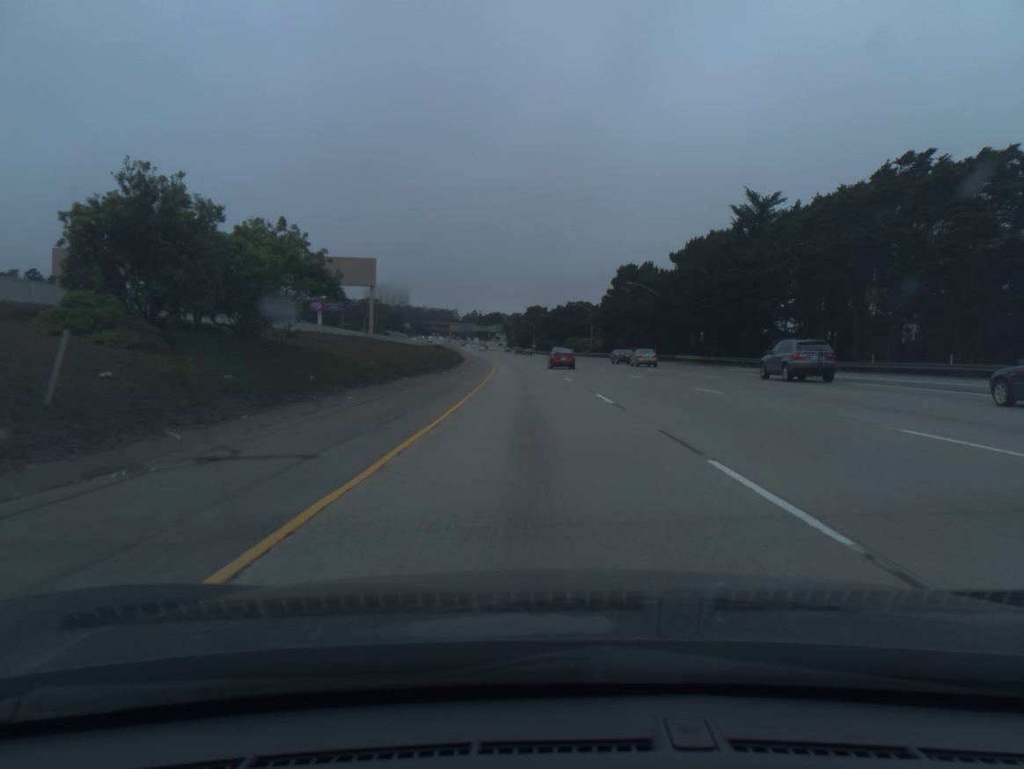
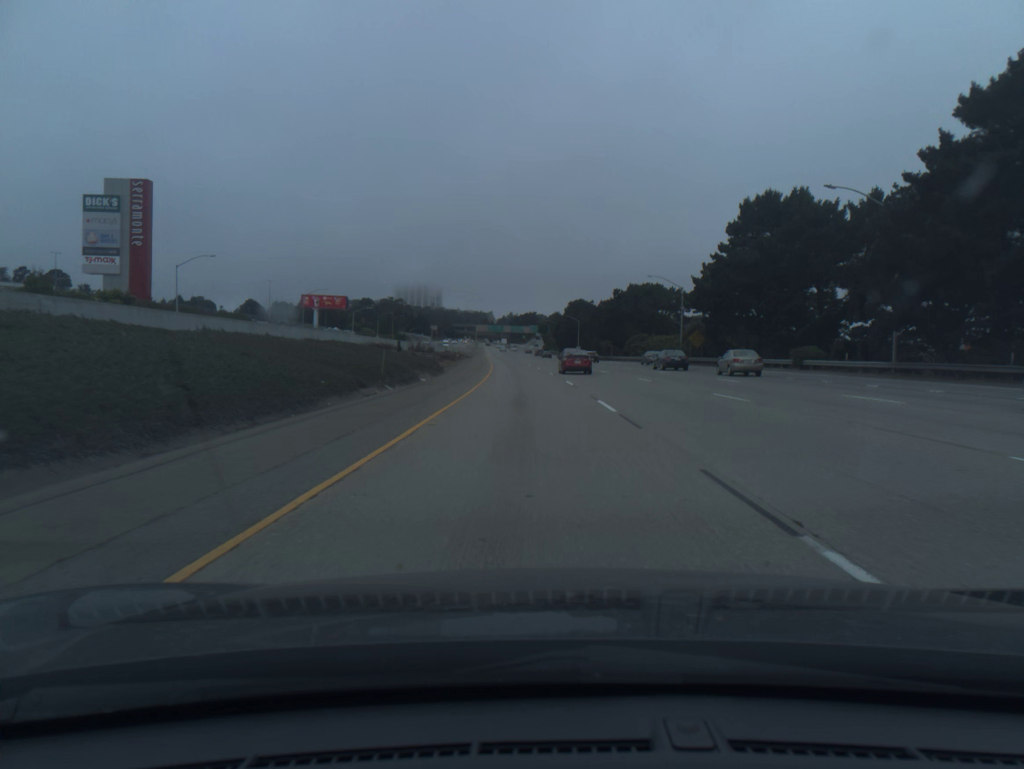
(-1.4, +61.0) m; -3°
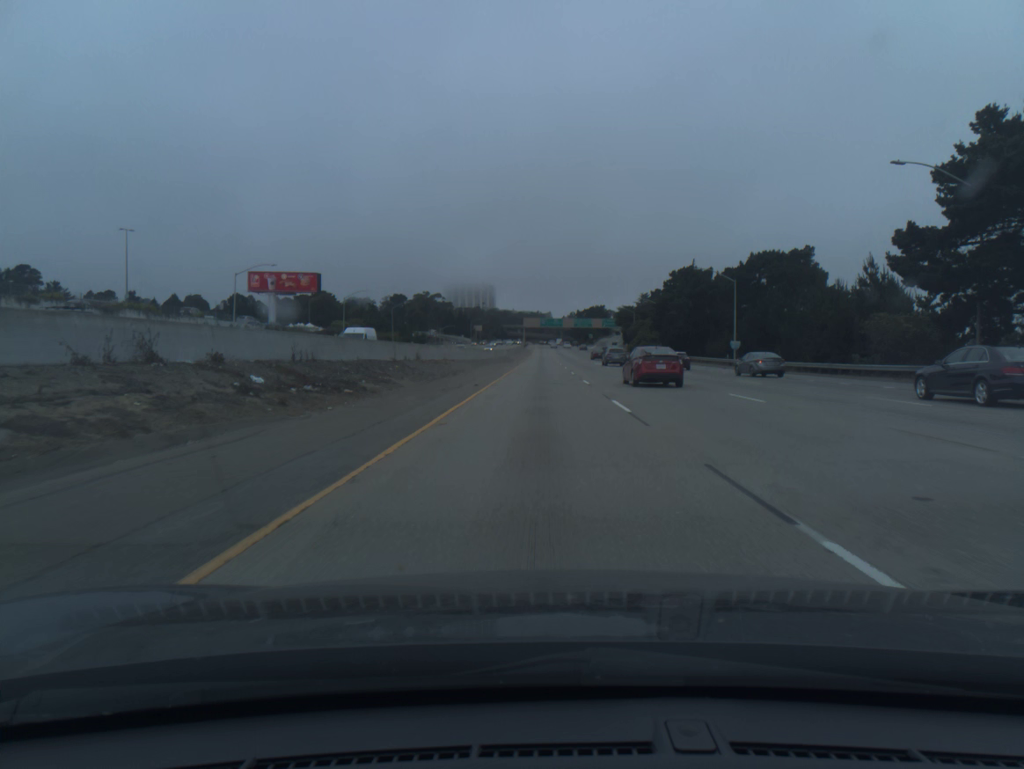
(-4.4, +102.1) m; -4°
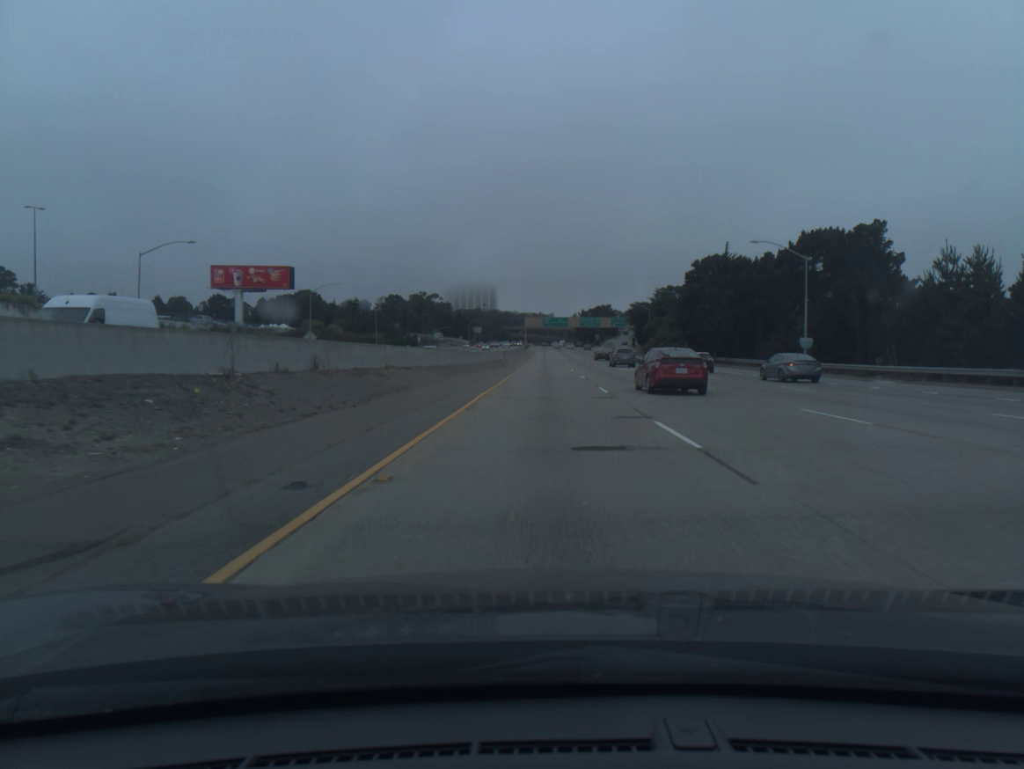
(0.0, +20.5) m; 0°
